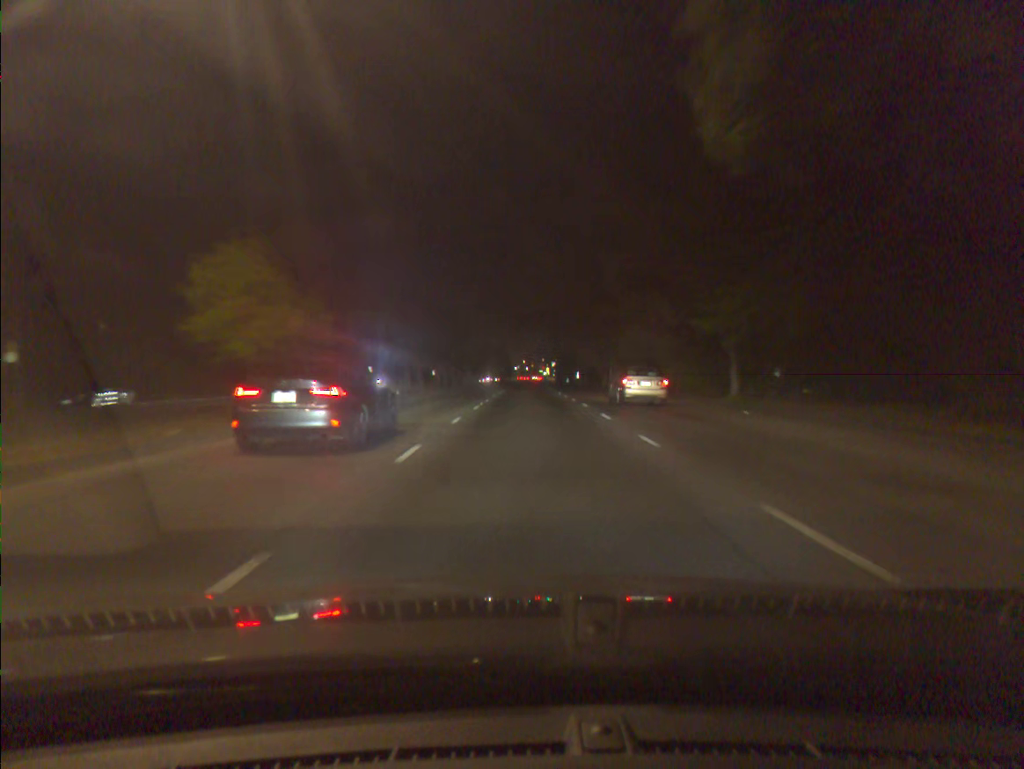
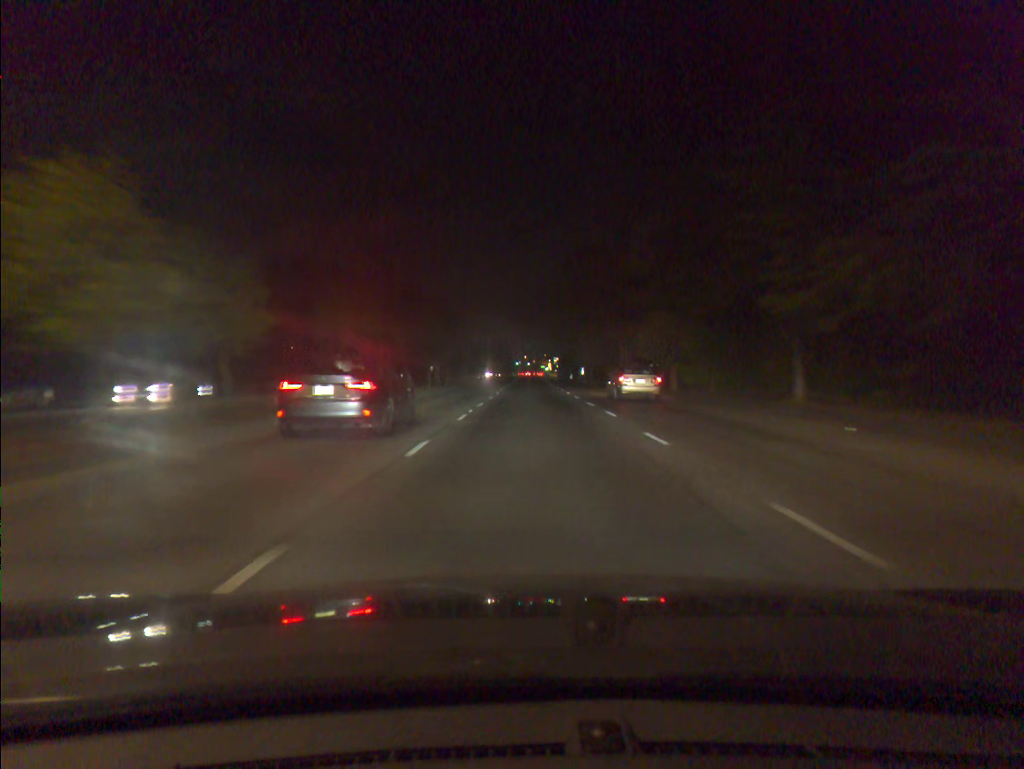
(0.0, +7.3) m; 0°
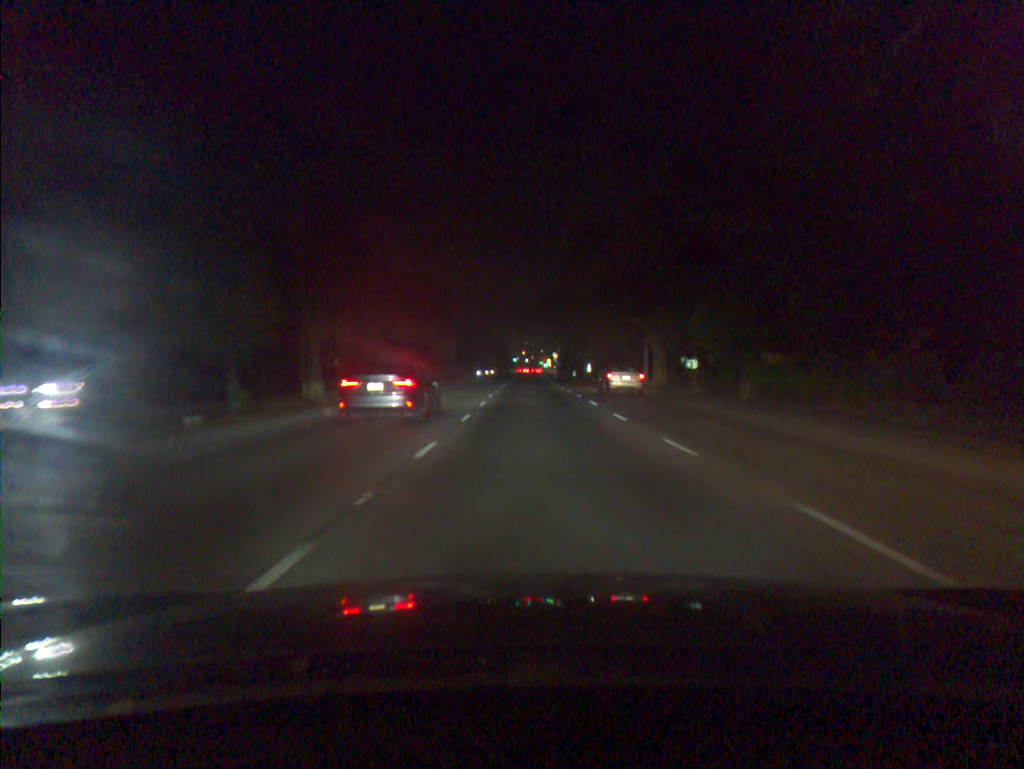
(0.0, +14.8) m; 0°
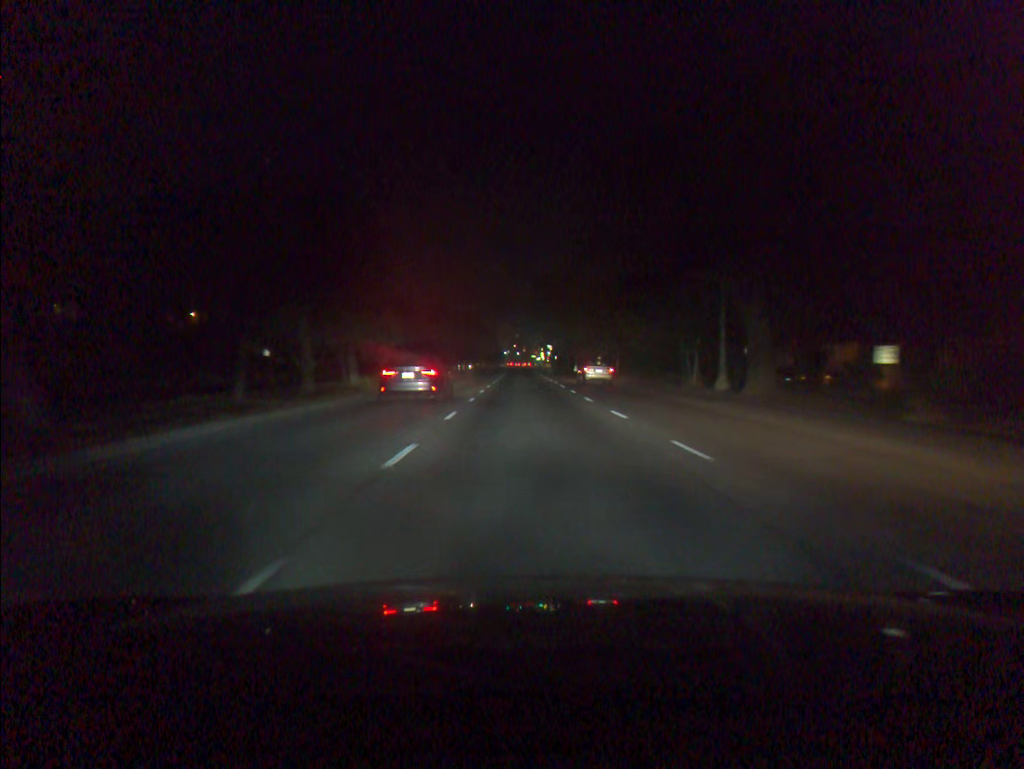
(+0.1, +23.0) m; +1°
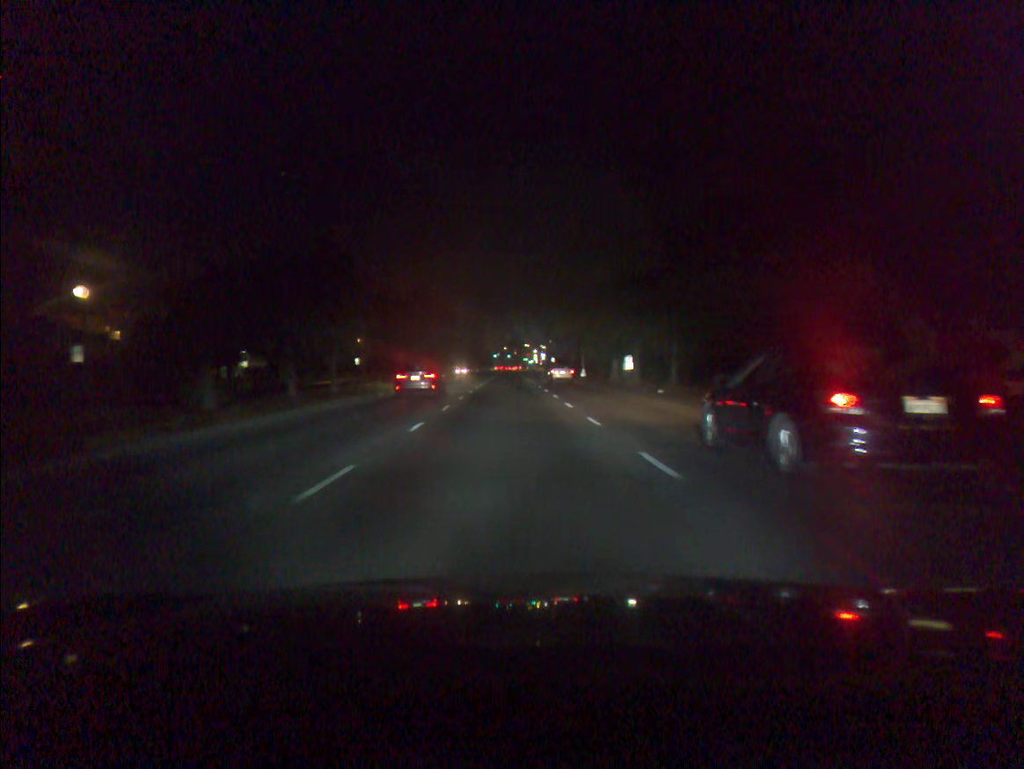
(+0.4, +30.1) m; 0°
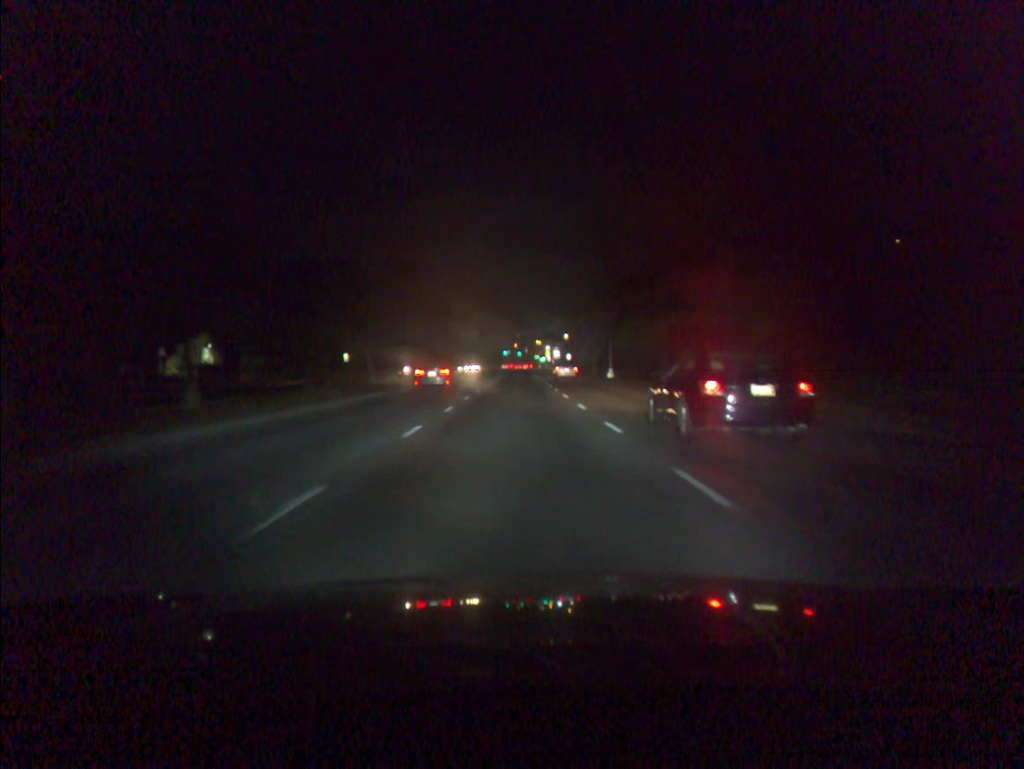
(-0.1, +16.3) m; -1°
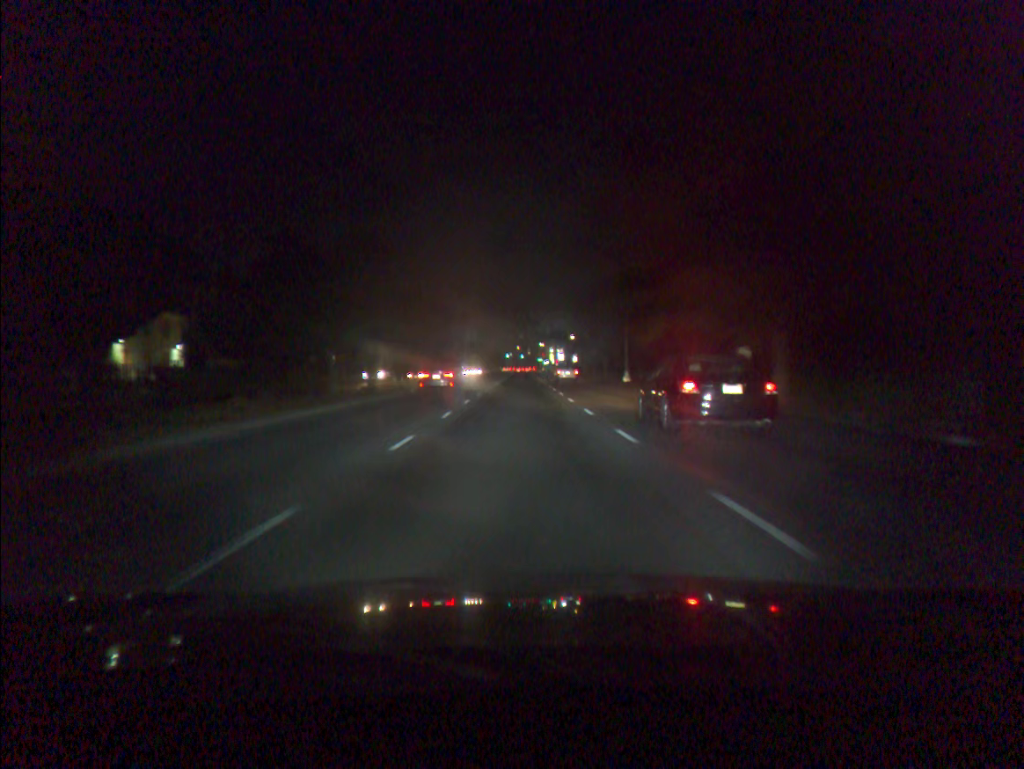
(0.0, +8.7) m; 0°
